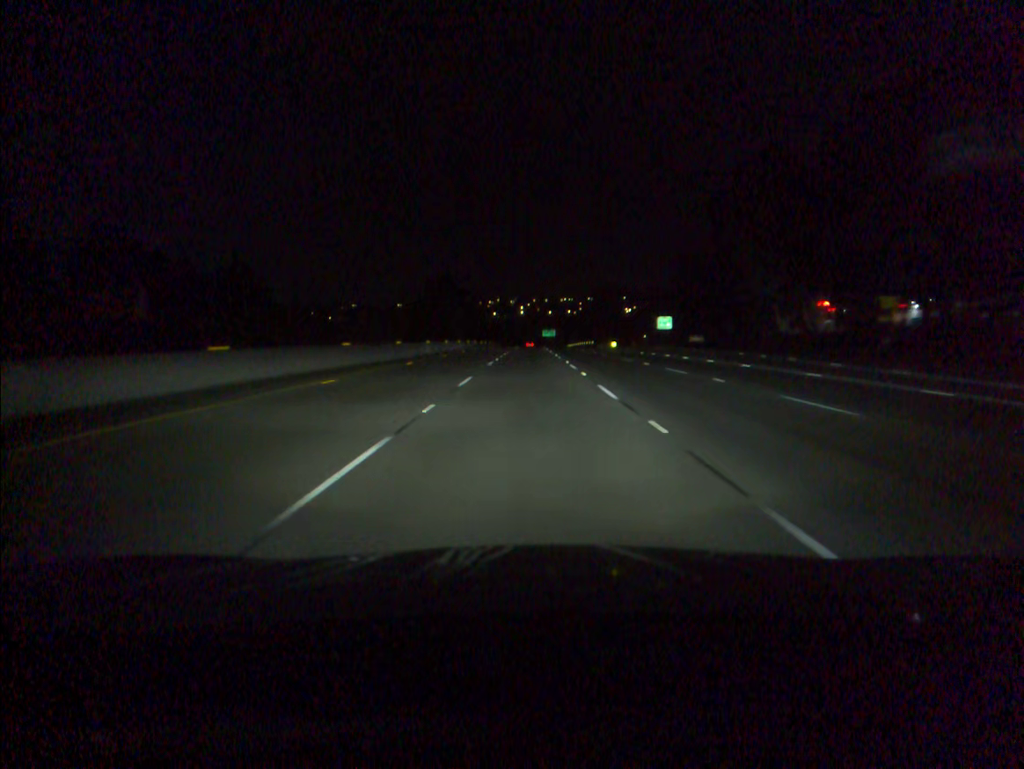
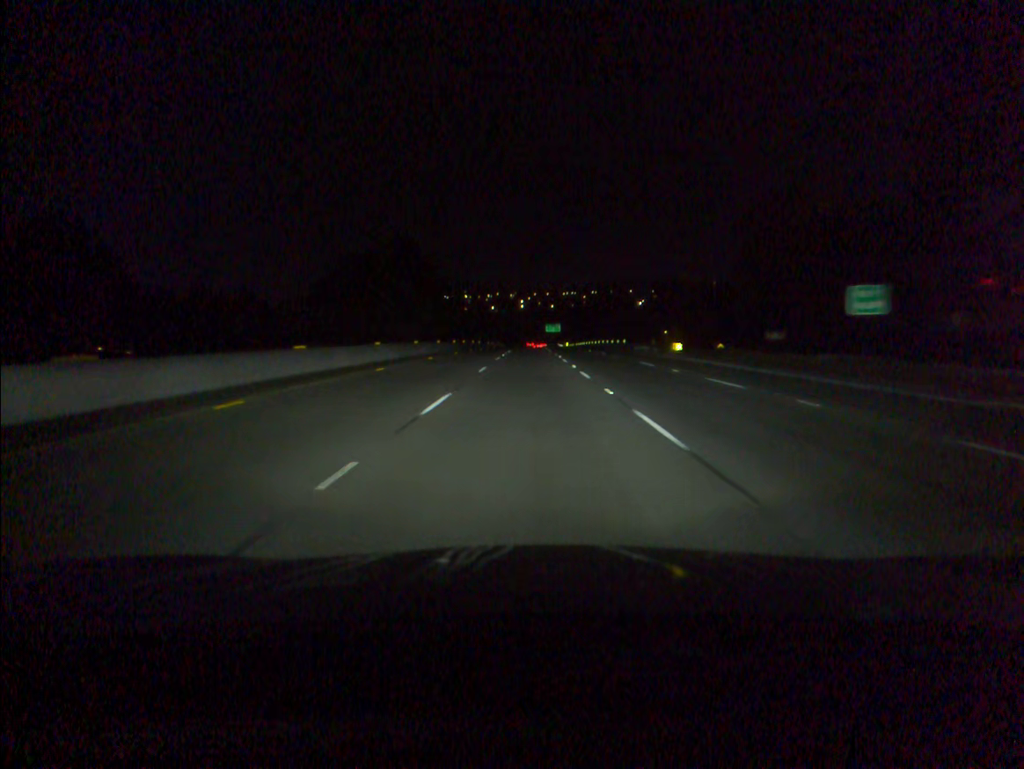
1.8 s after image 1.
(-0.1, +50.8) m; 0°
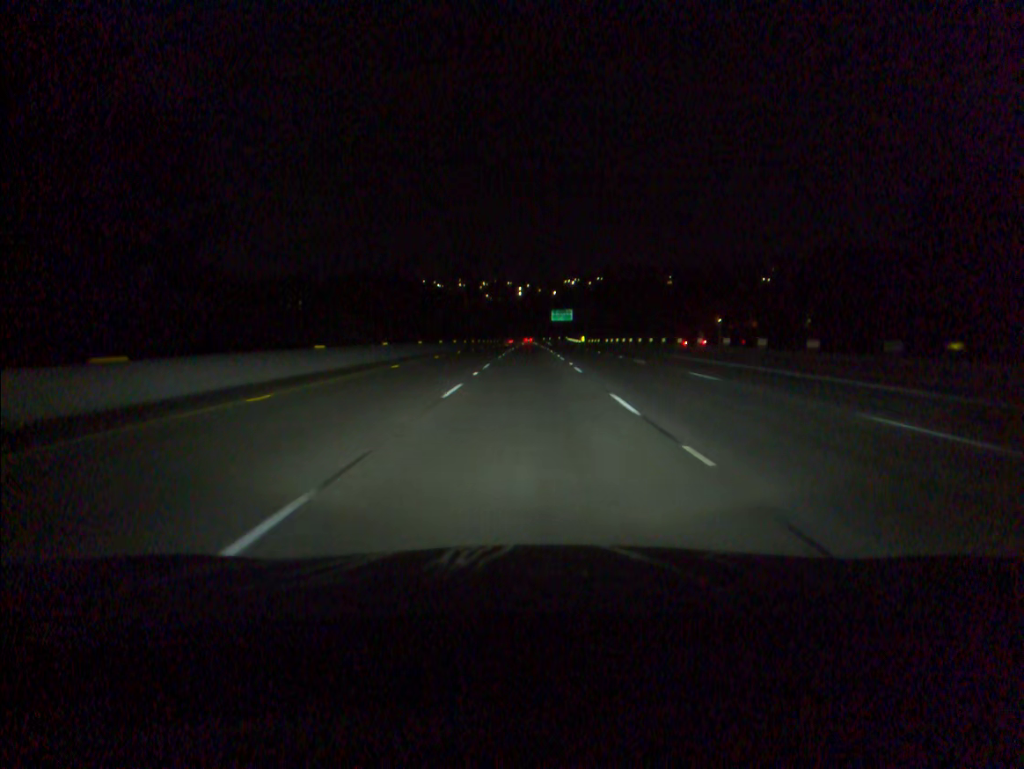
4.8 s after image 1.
(+0.1, +84.5) m; 0°
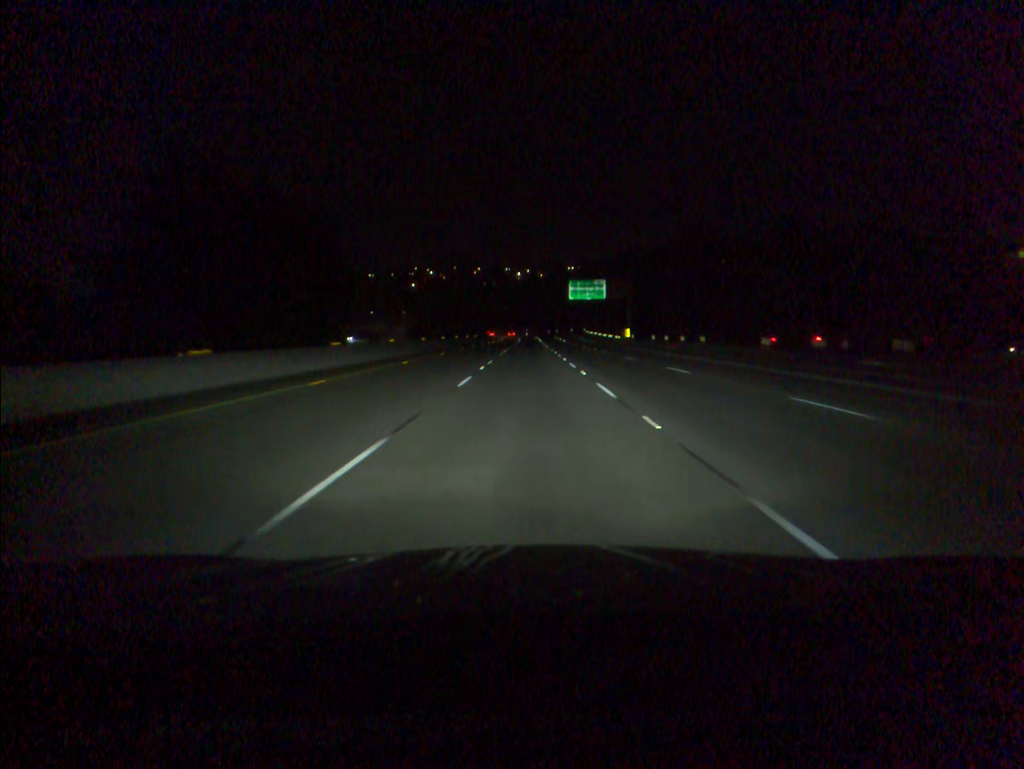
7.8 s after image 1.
(-0.1, +84.5) m; 0°
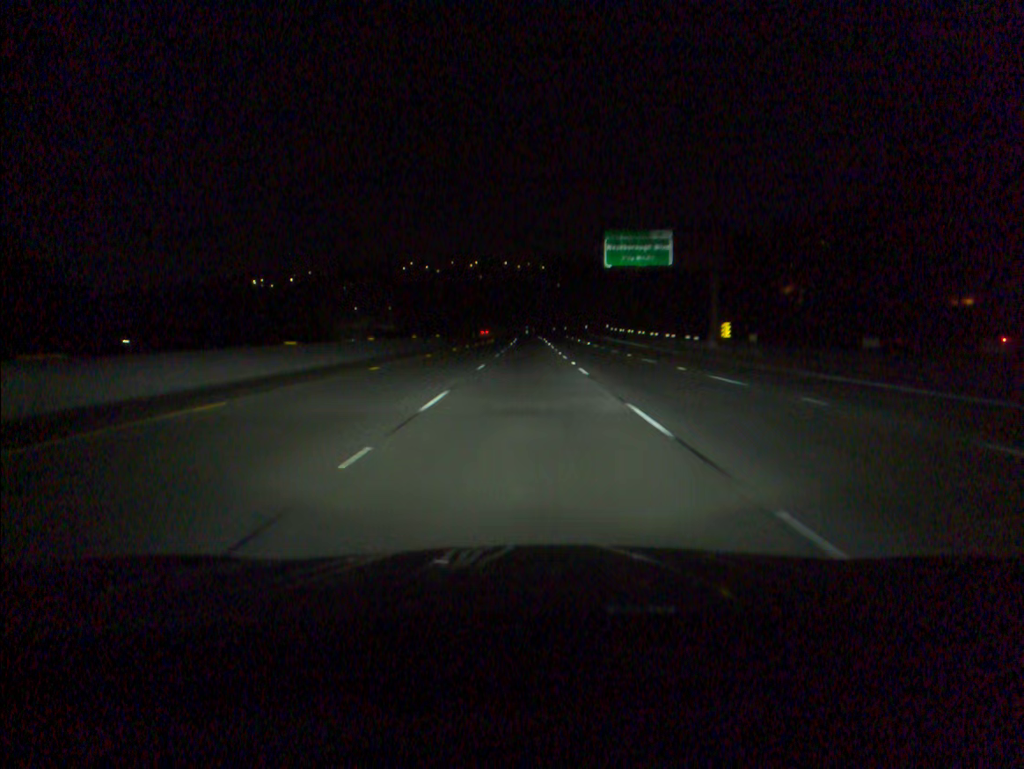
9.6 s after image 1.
(0.0, +50.6) m; 0°
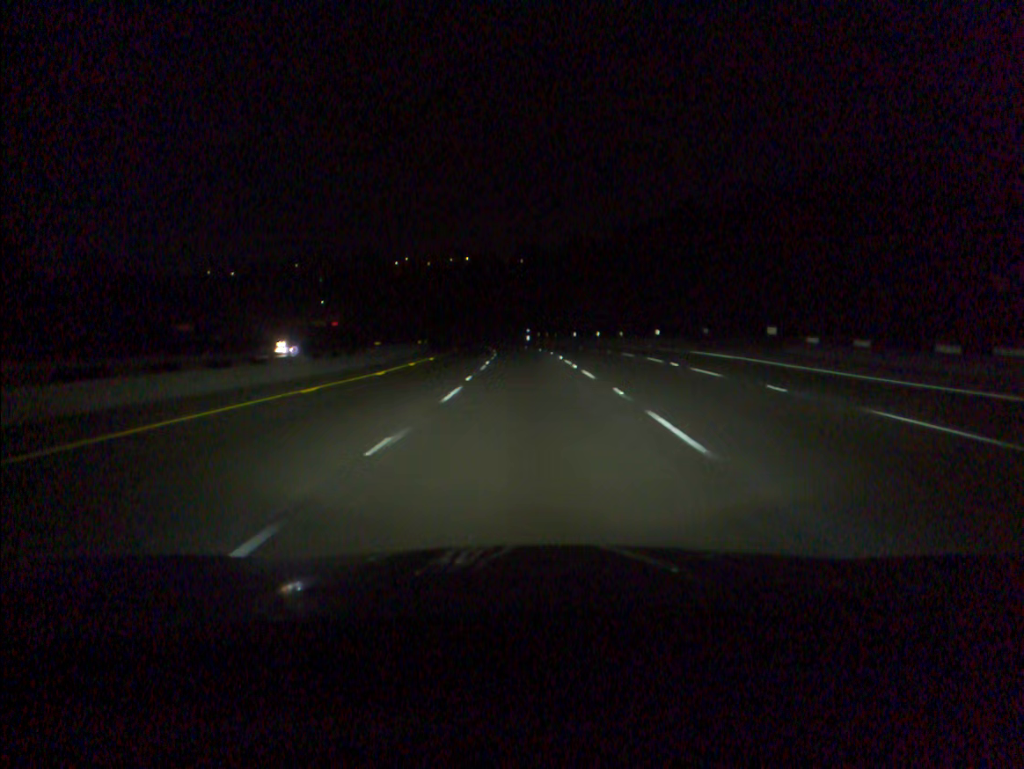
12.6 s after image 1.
(-0.1, +83.7) m; 0°
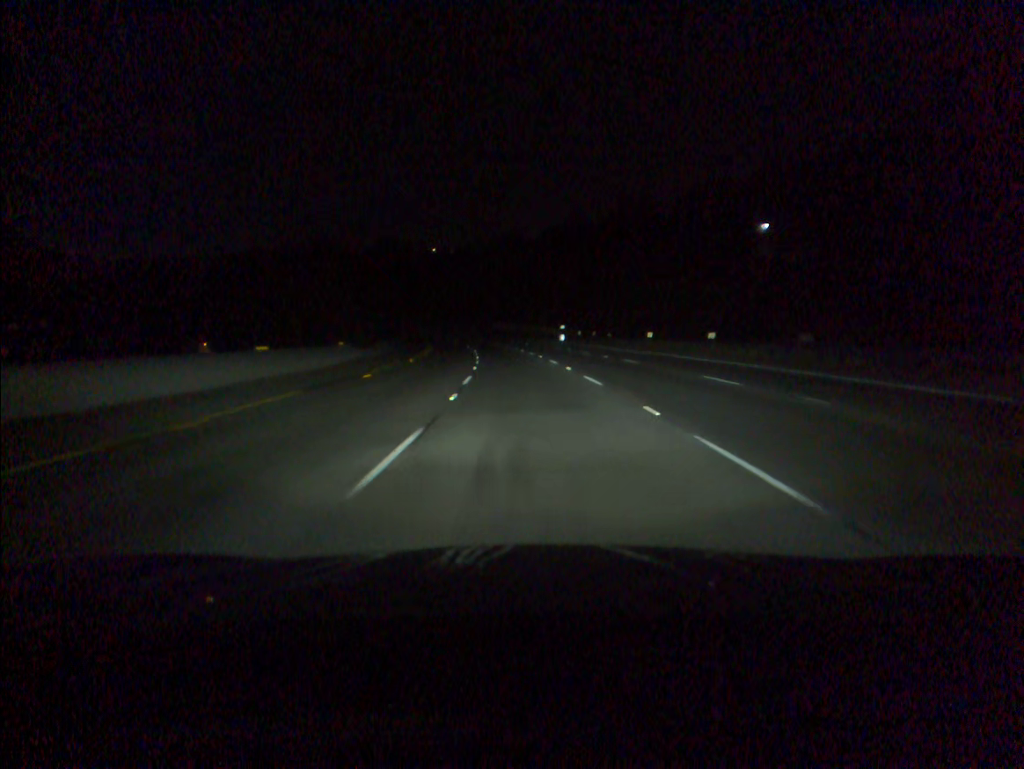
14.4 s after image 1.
(-0.6, +50.3) m; -2°
